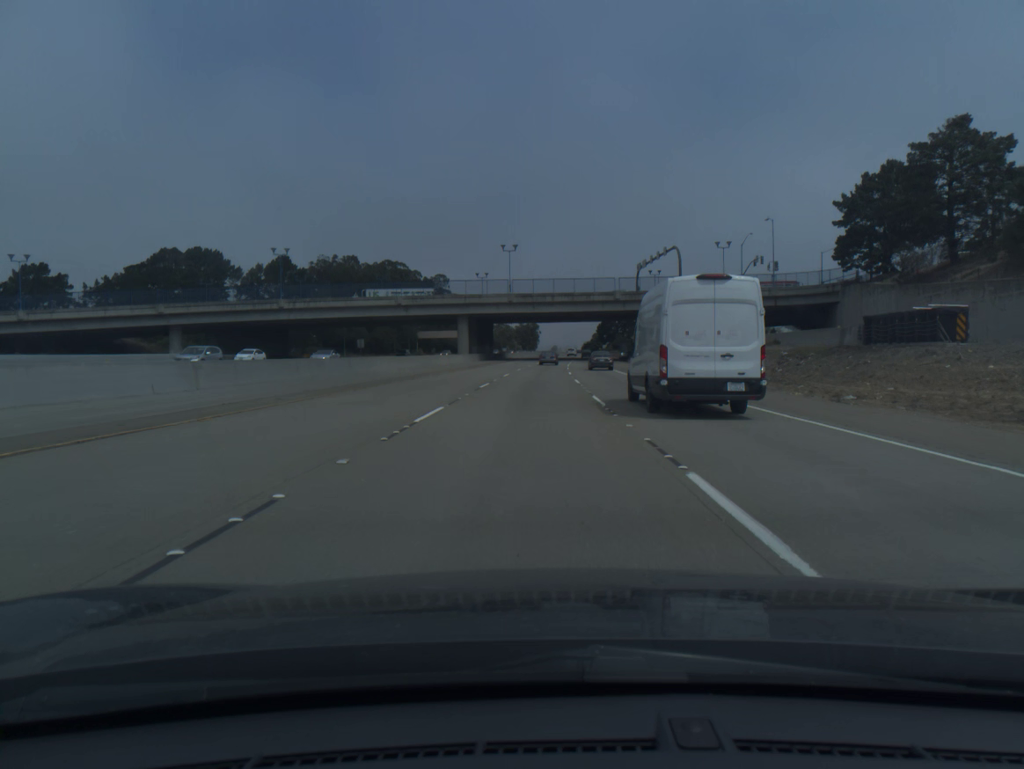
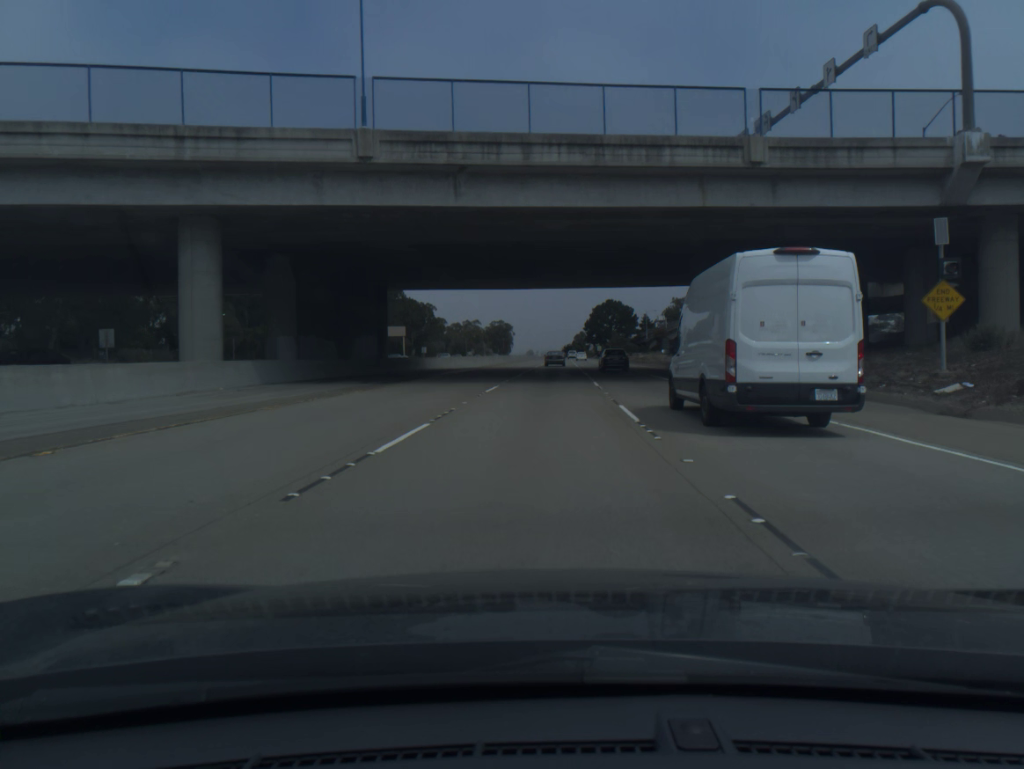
(+1.2, +76.9) m; +2°
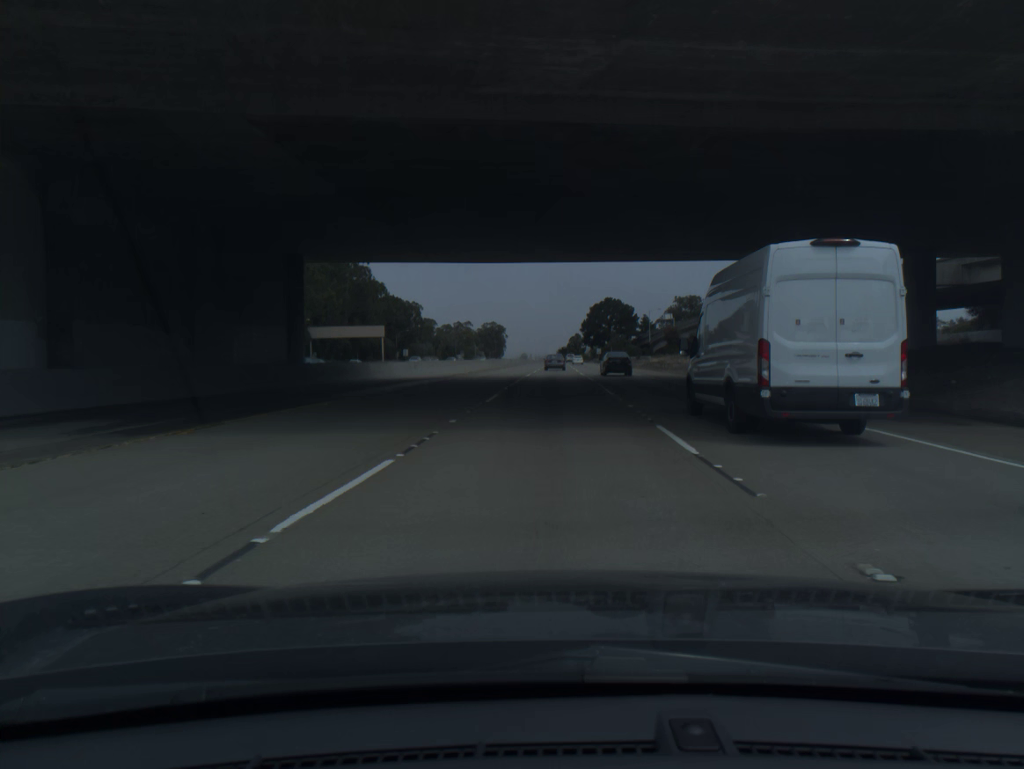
(+0.1, +18.9) m; +1°
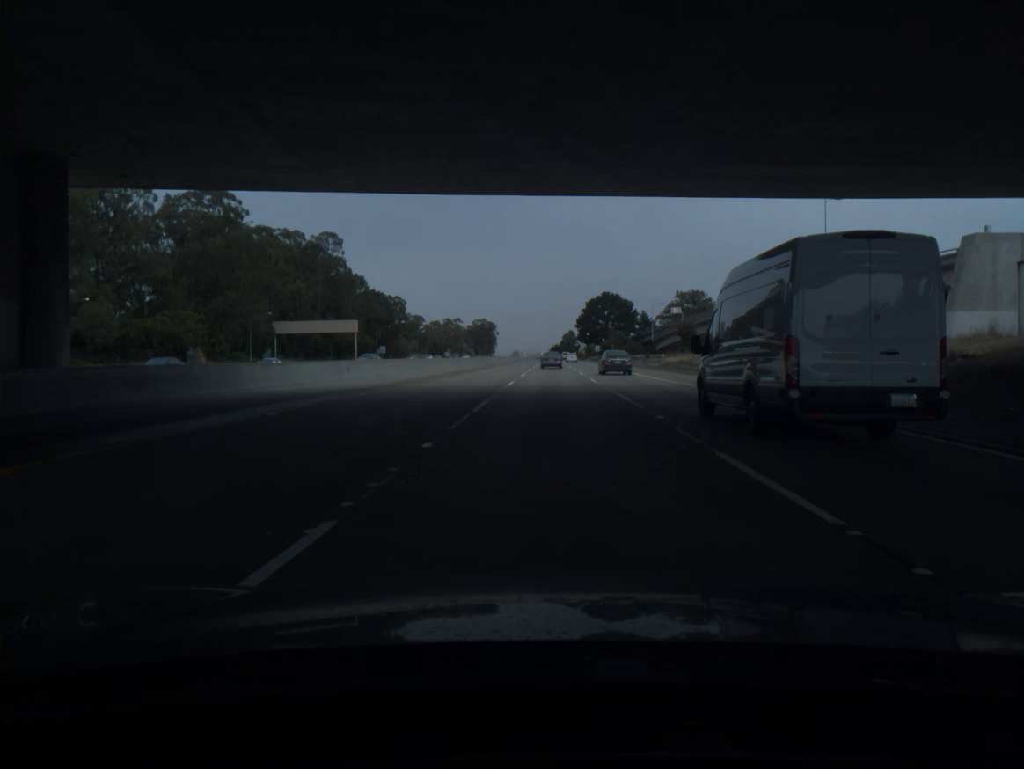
(+0.1, +18.8) m; +1°
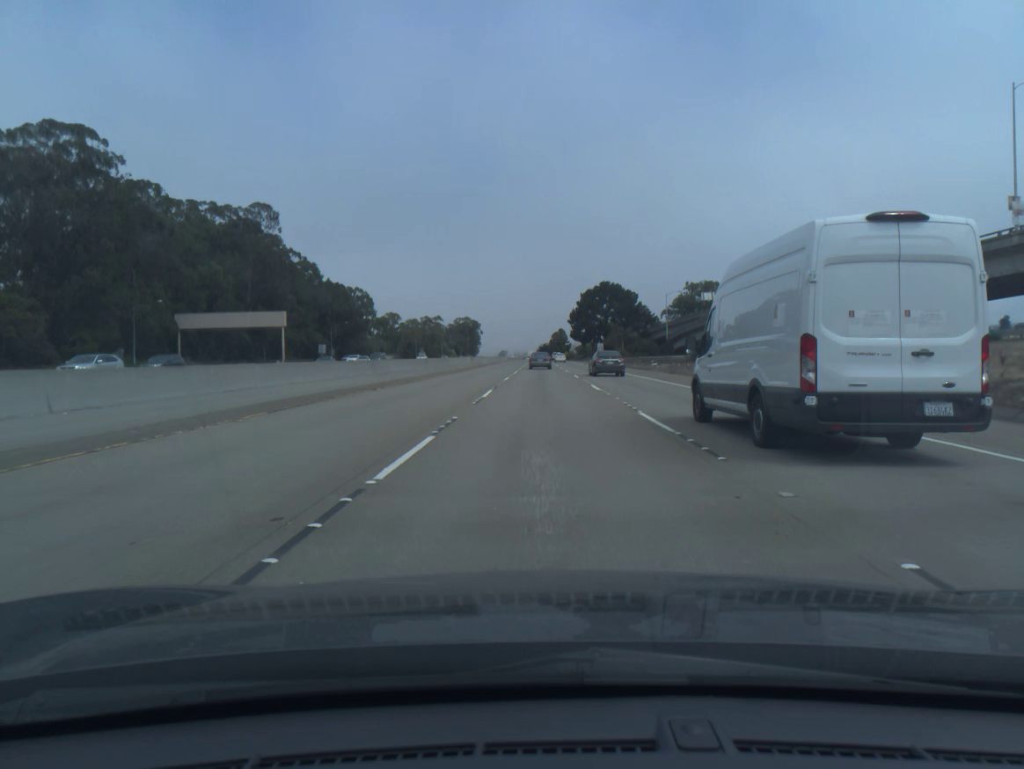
(+0.4, +37.2) m; +1°
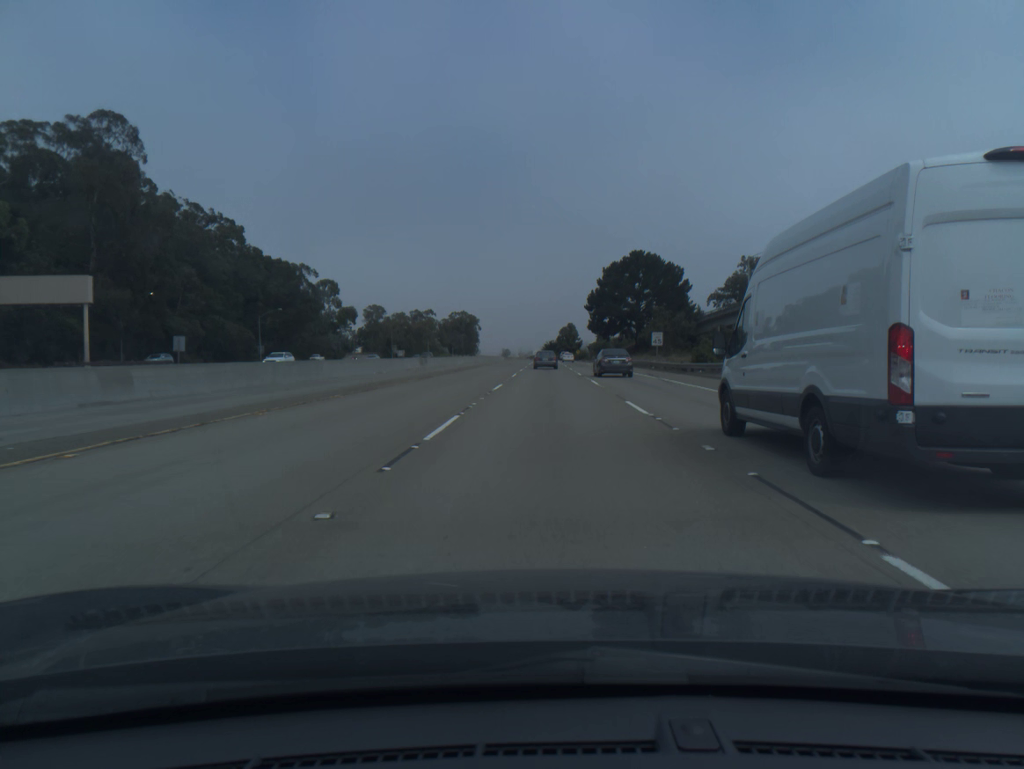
(-0.1, +54.8) m; 0°
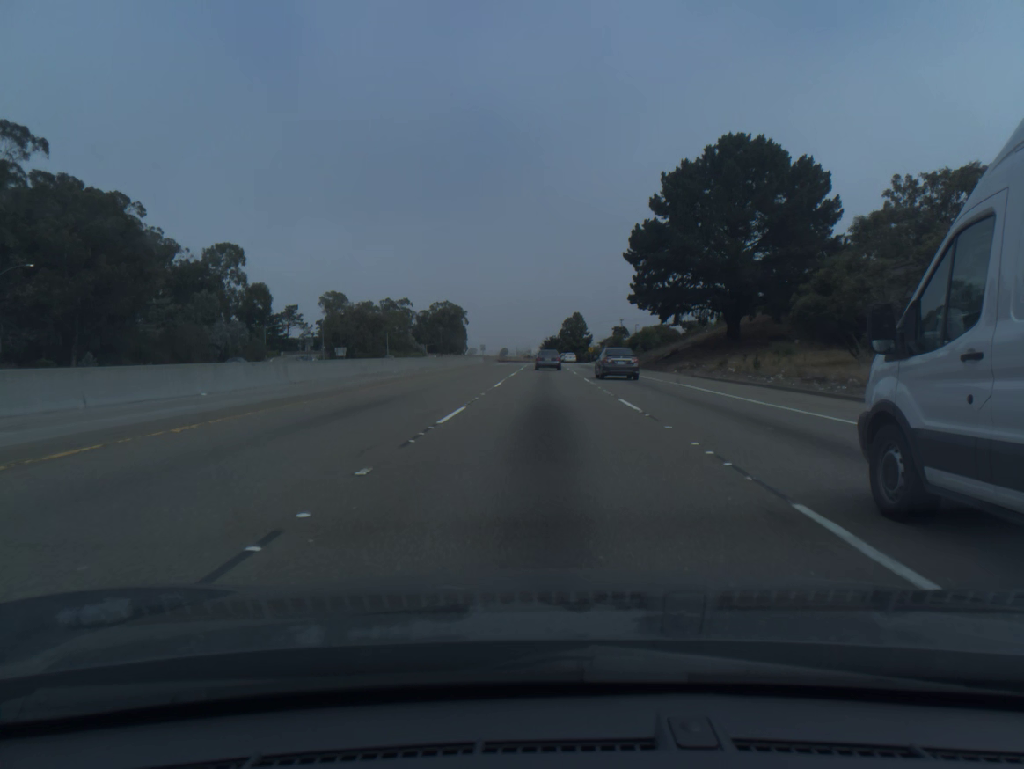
(+0.4, +71.2) m; 0°
